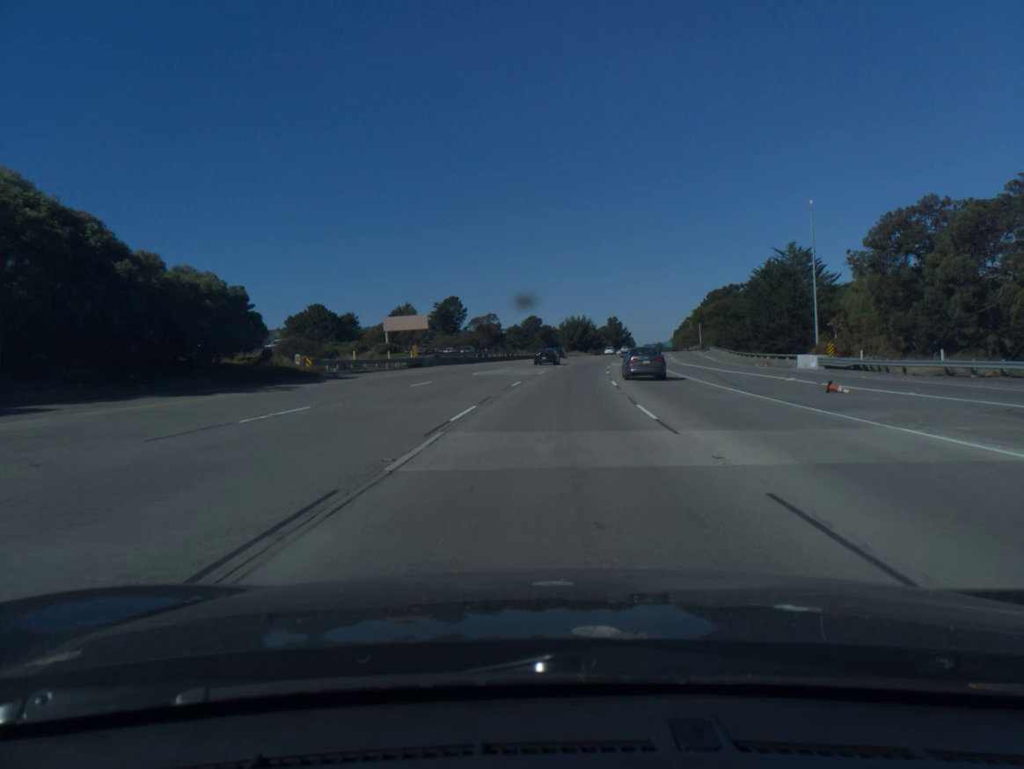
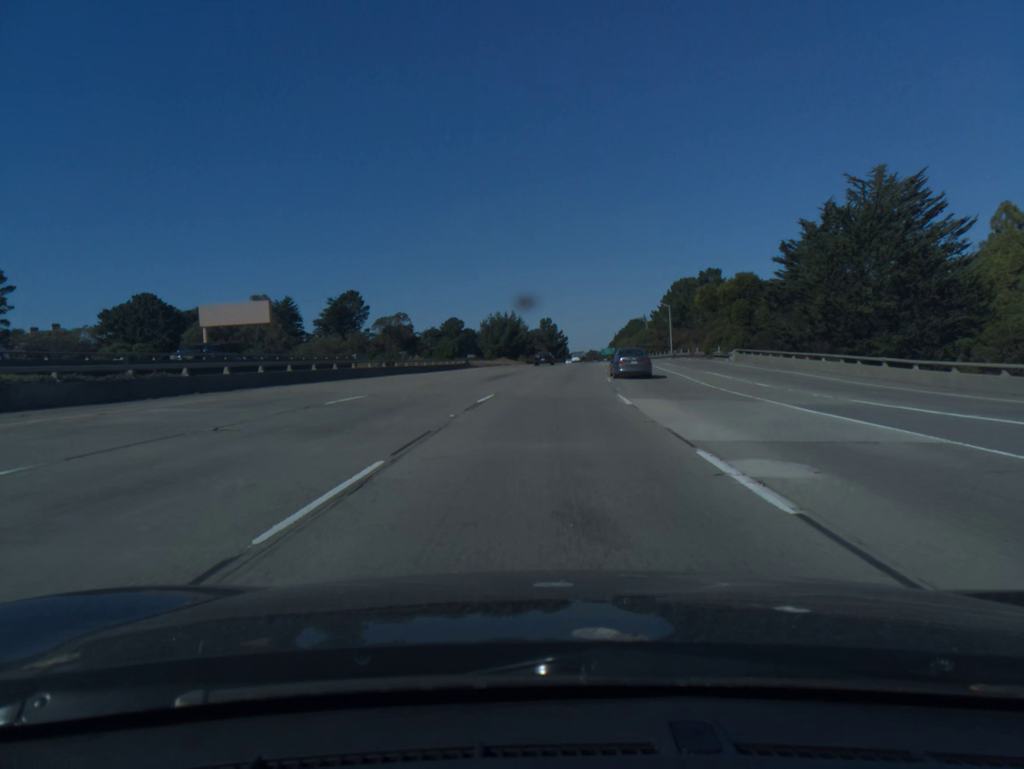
(+2.5, +52.6) m; +5°
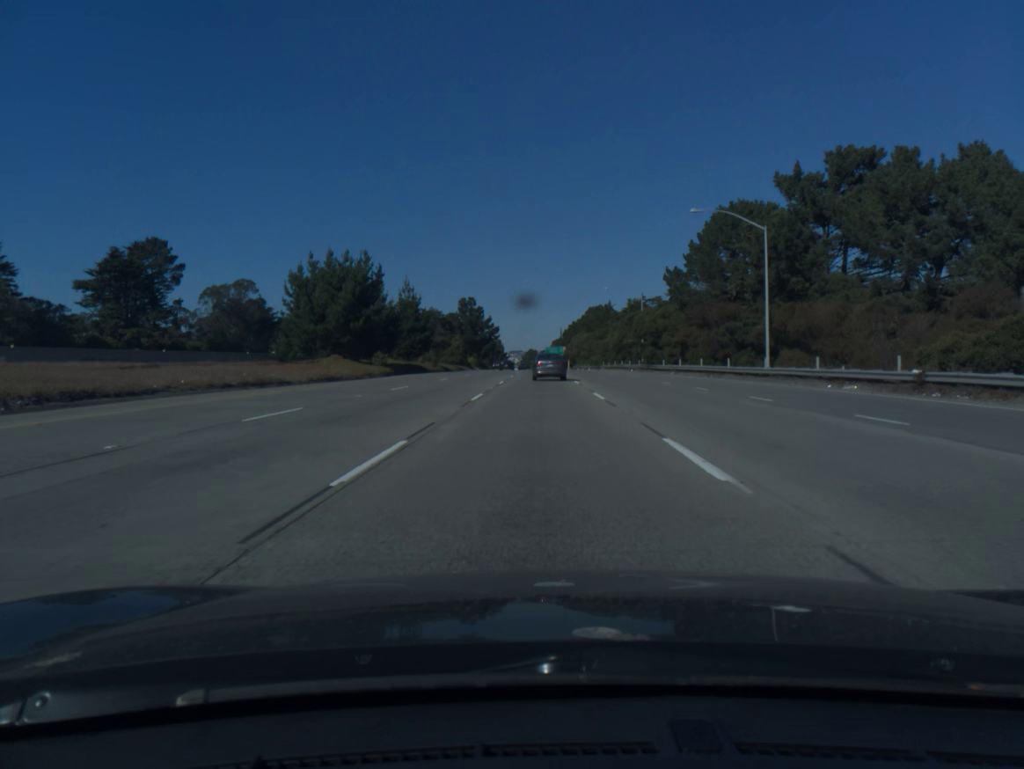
(+4.9, +88.3) m; +5°
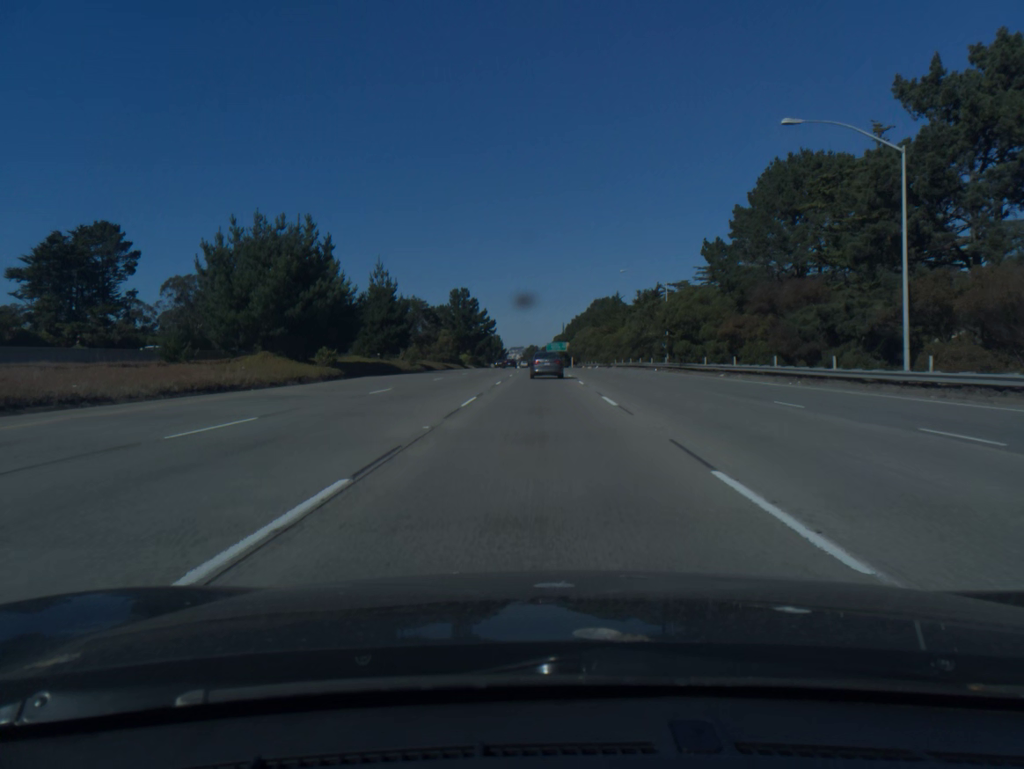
(0.0, +17.8) m; 0°
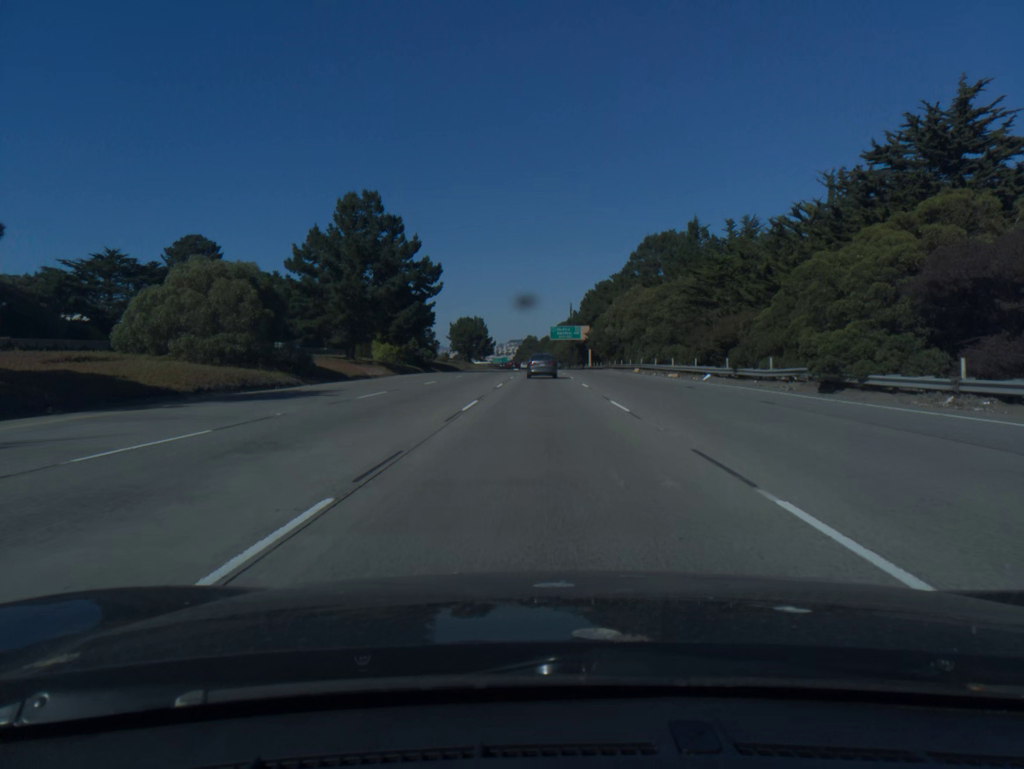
(-0.2, +88.8) m; 0°
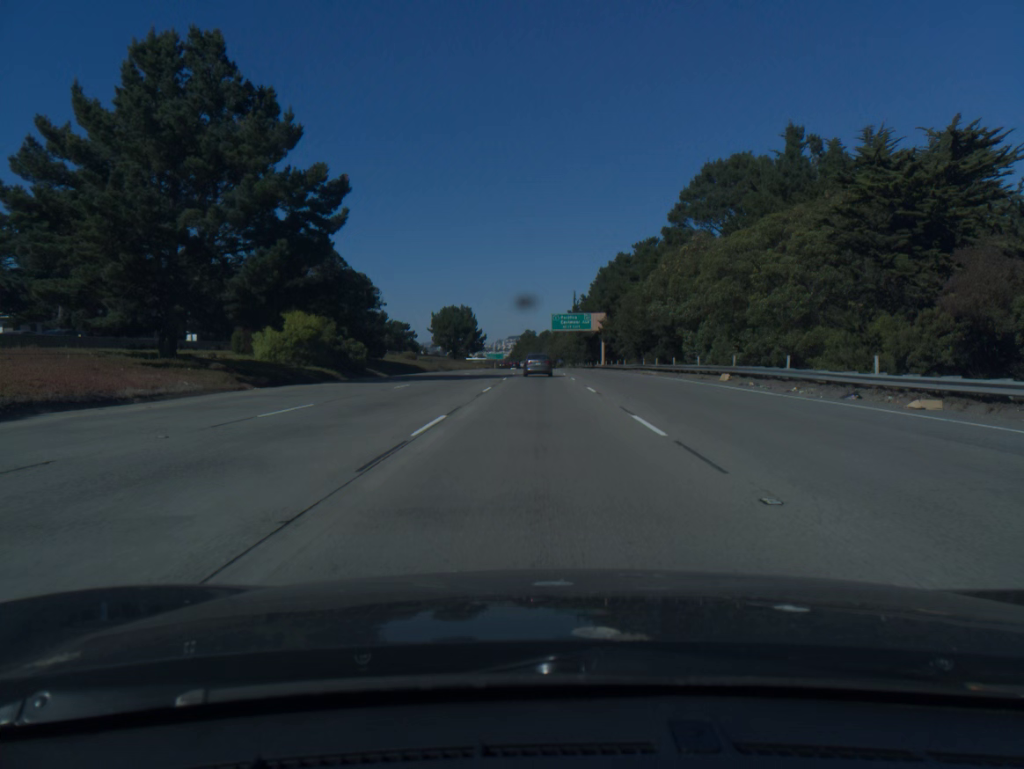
(0.0, +35.2) m; 0°
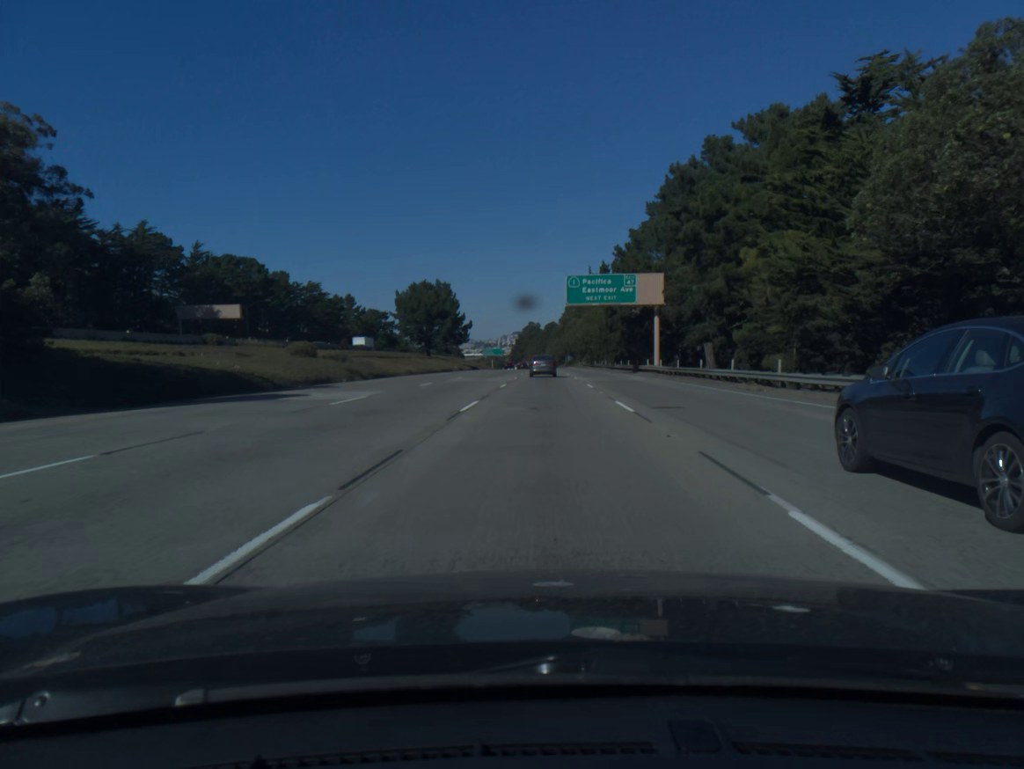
(-0.2, +52.9) m; 0°
